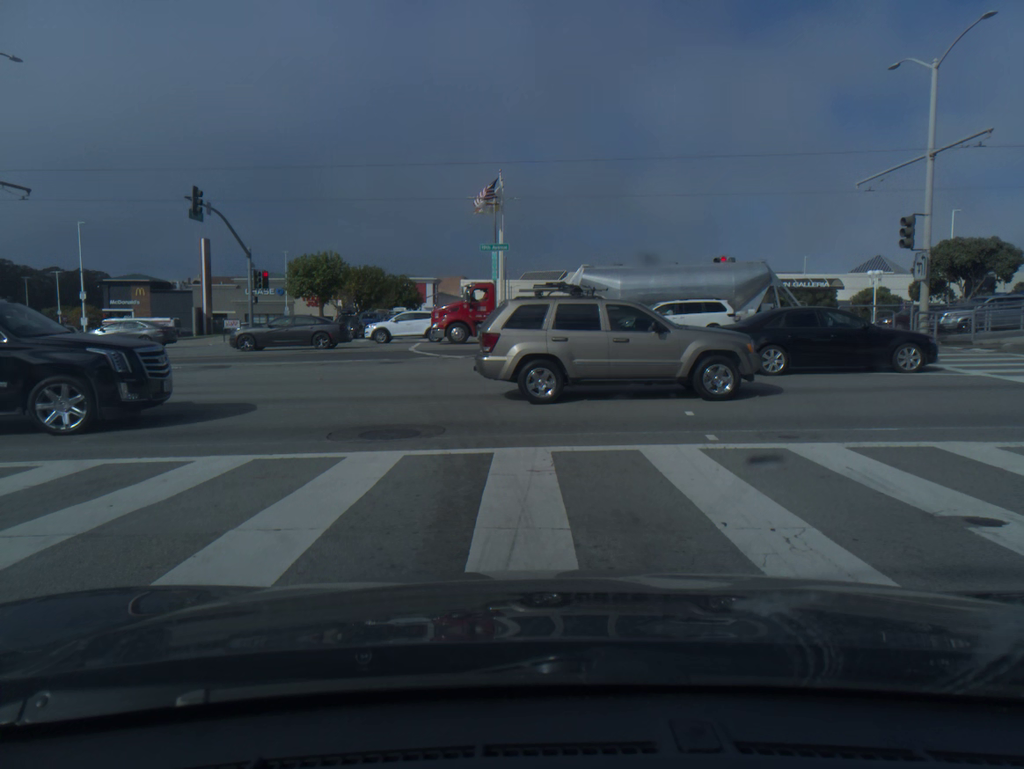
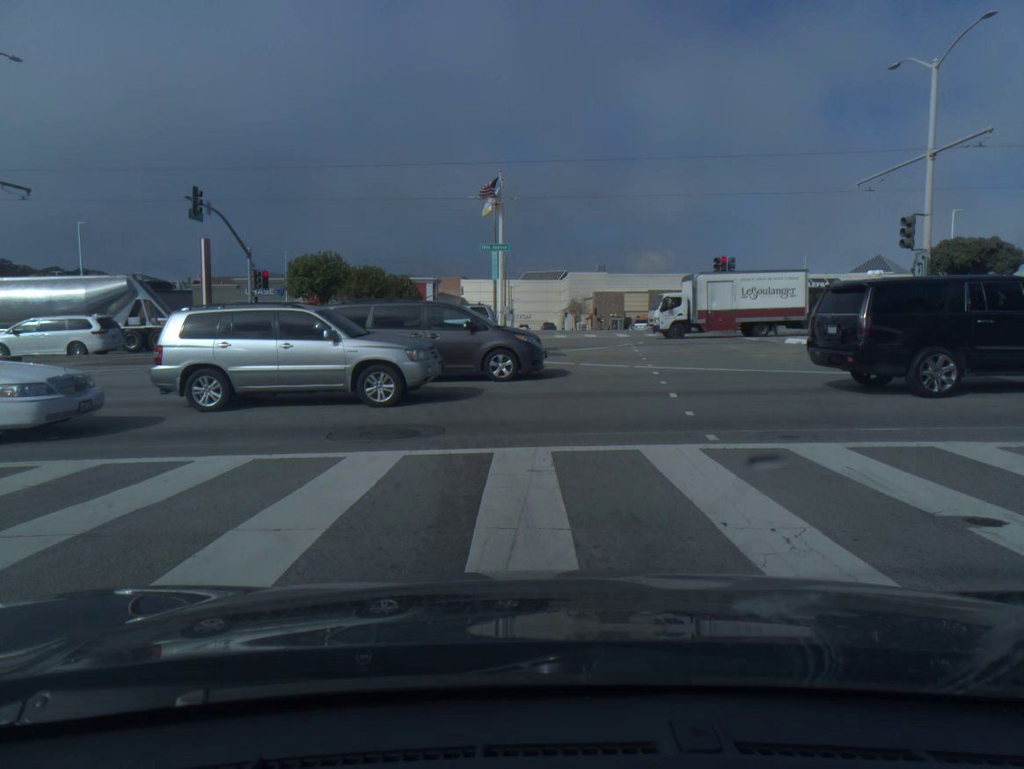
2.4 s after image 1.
(0.0, 0.0) m; 0°
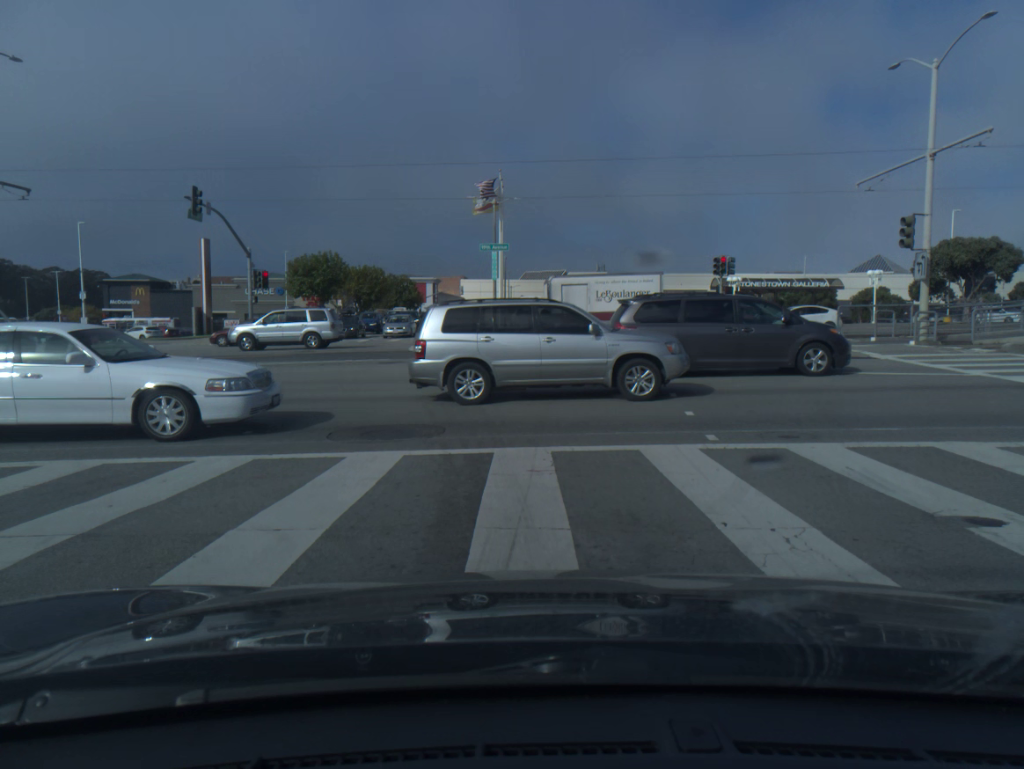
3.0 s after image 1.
(0.0, 0.0) m; 0°
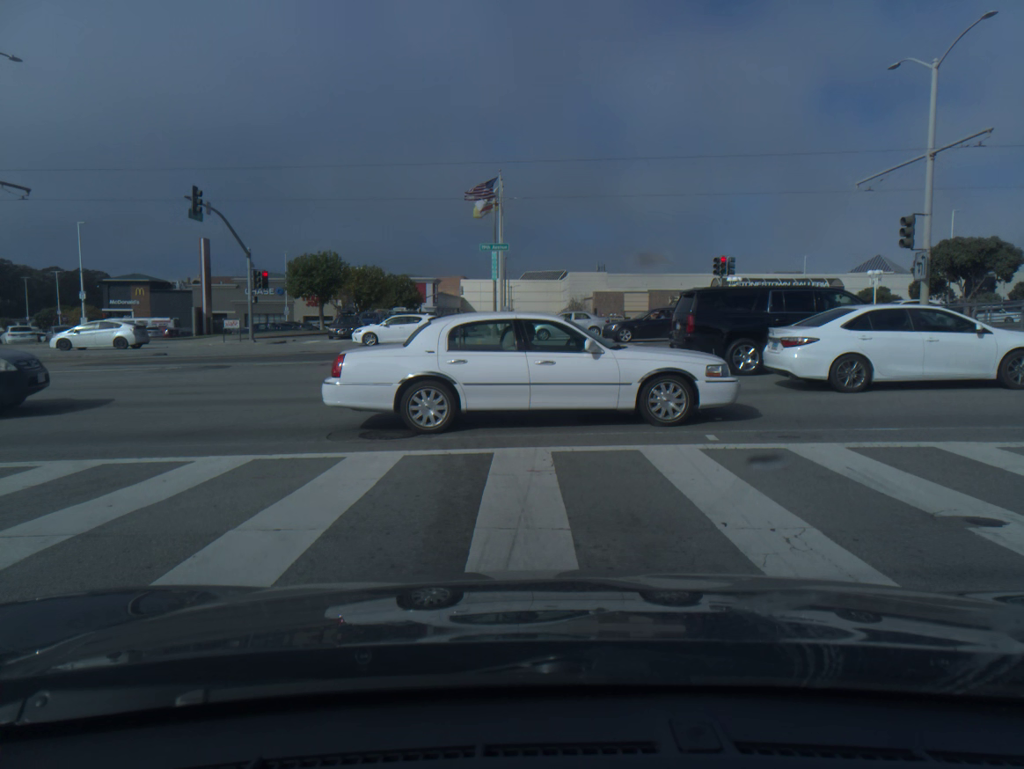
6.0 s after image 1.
(0.0, 0.0) m; 0°
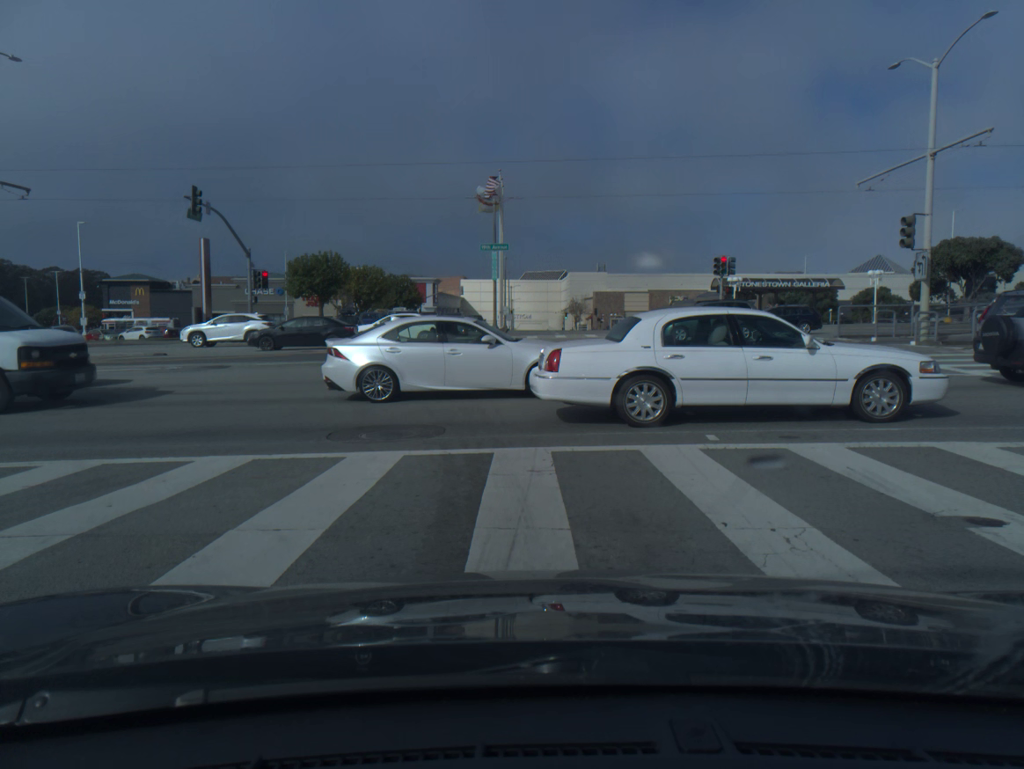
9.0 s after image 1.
(0.0, 0.0) m; 0°
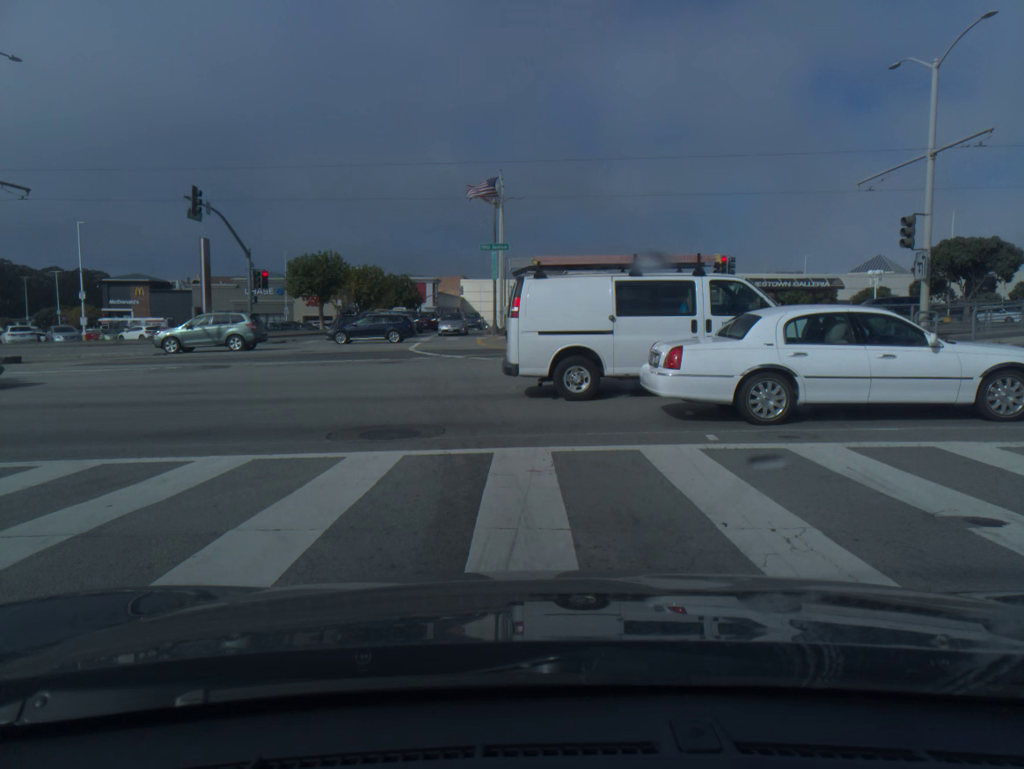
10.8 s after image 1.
(0.0, 0.0) m; 0°
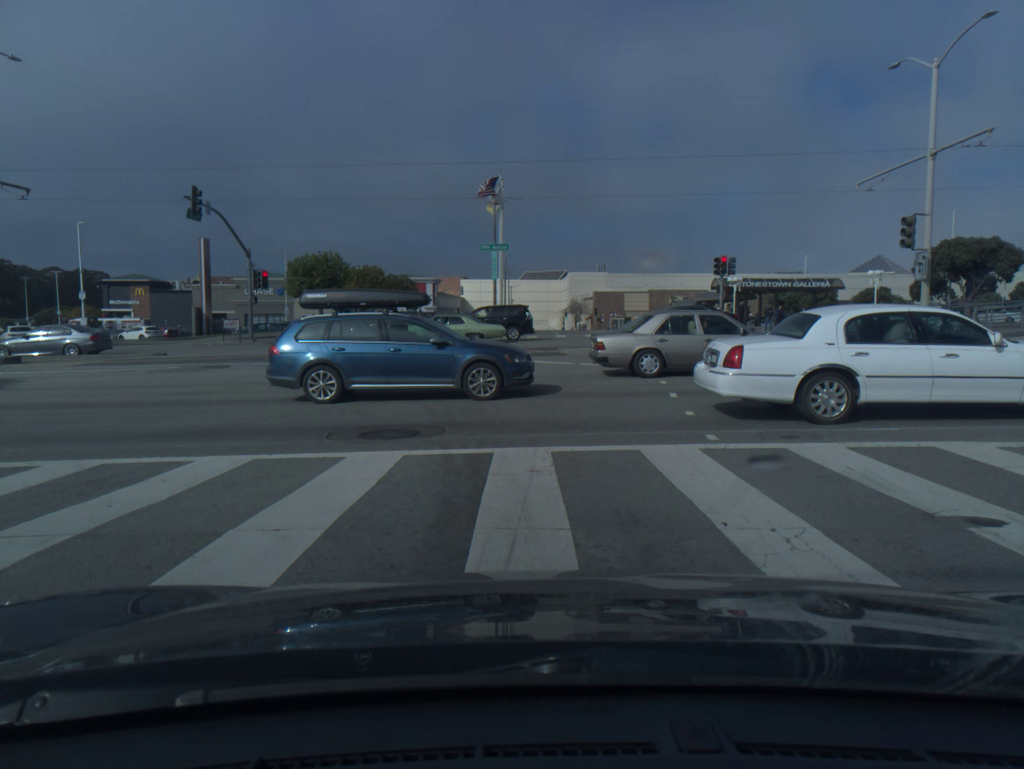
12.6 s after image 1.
(0.0, 0.0) m; 0°
